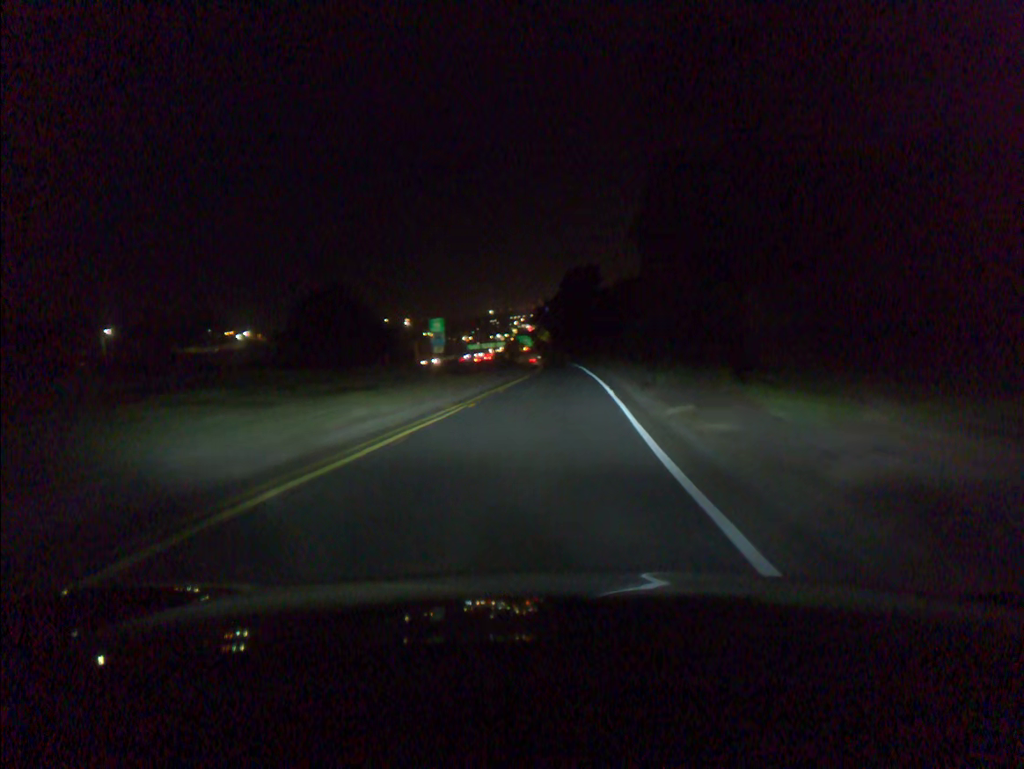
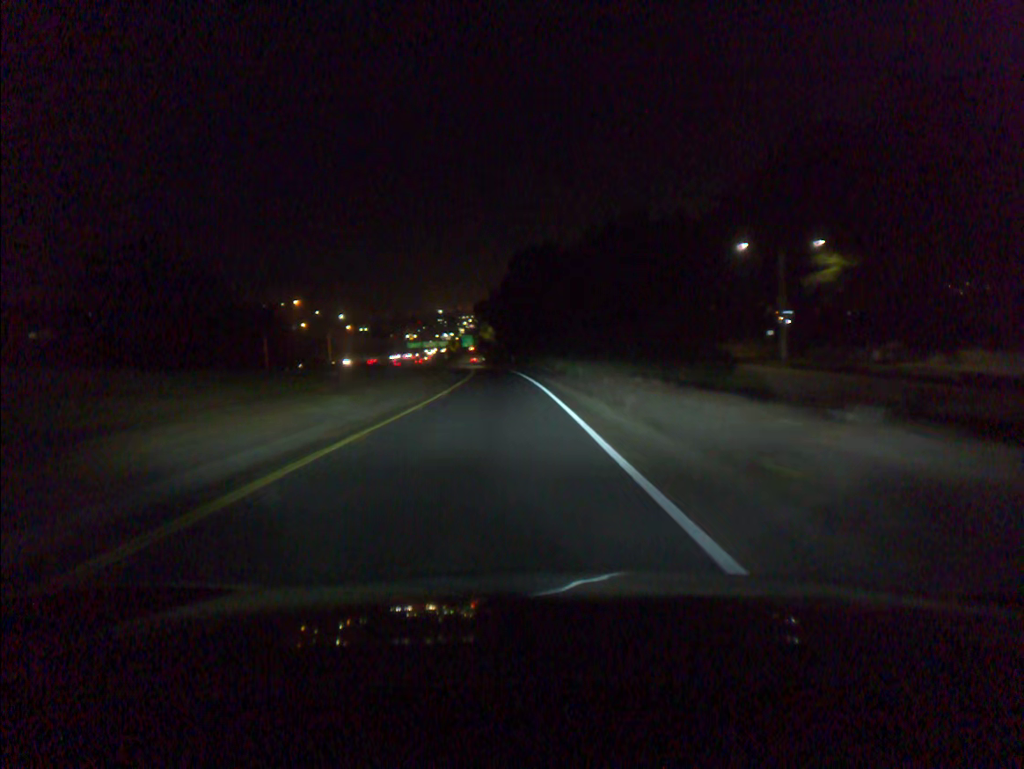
(+1.6, +35.9) m; +4°
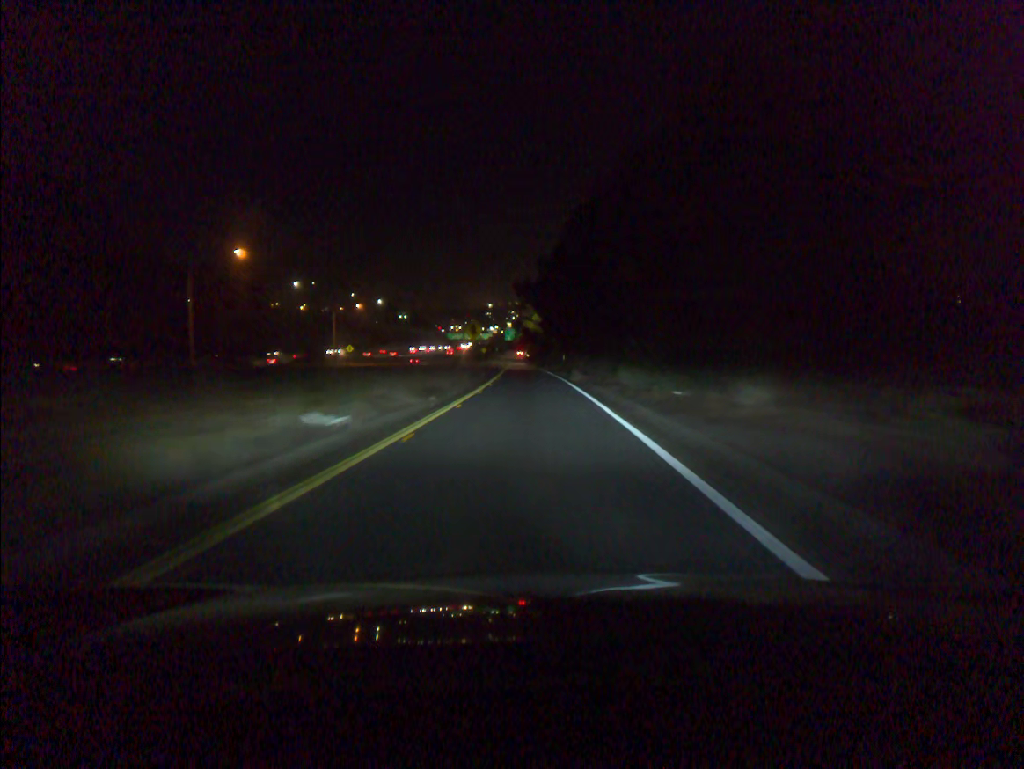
(-1.6, +37.0) m; -4°
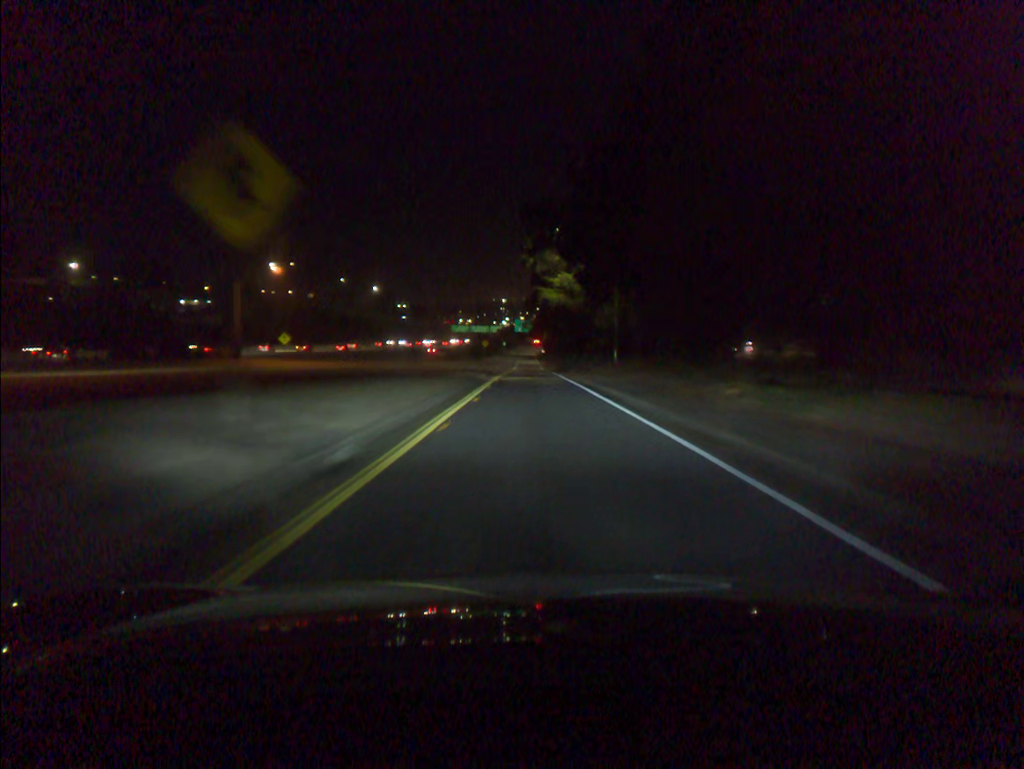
(-0.7, +50.5) m; -1°
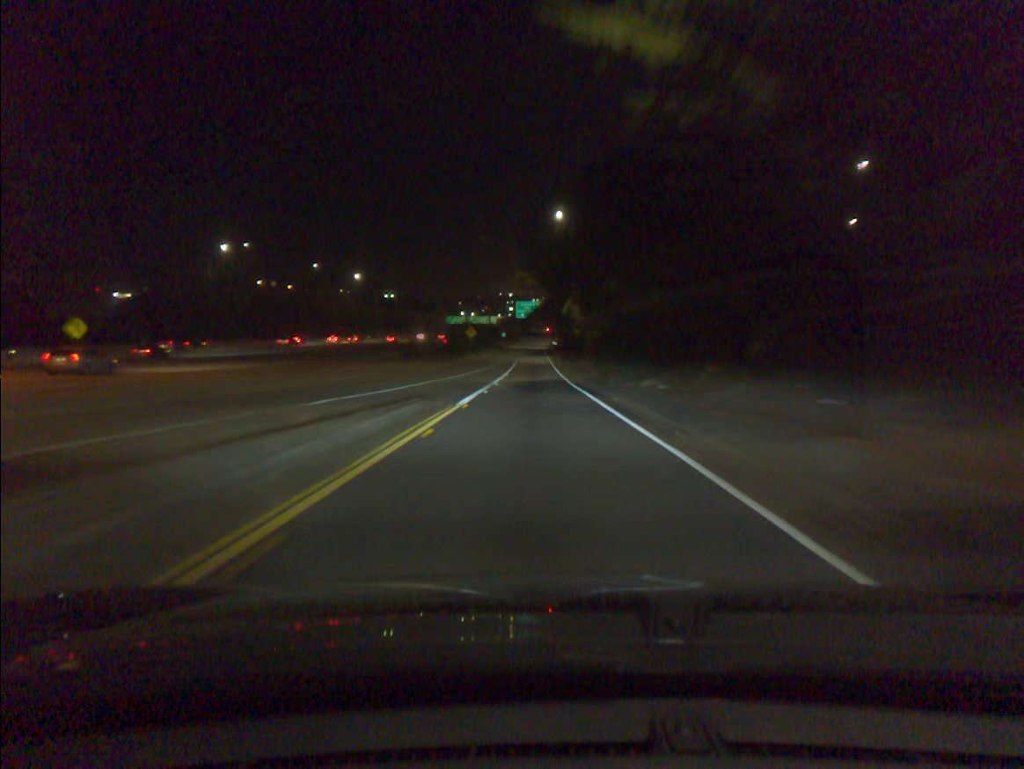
(-0.1, +51.7) m; 0°
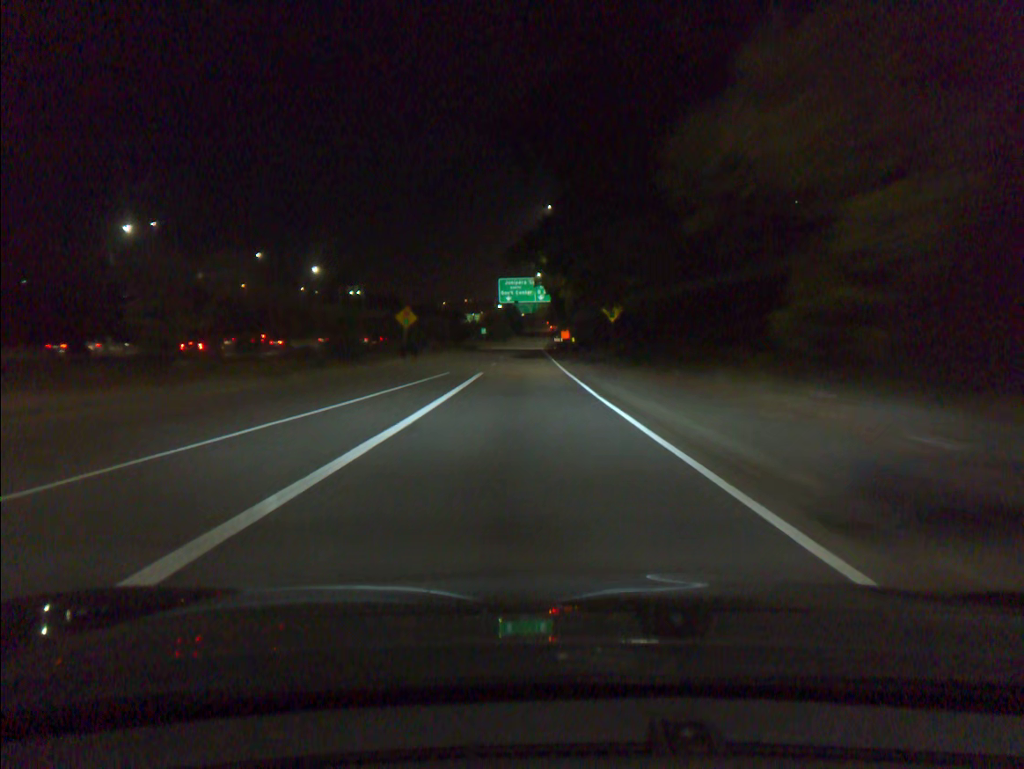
(0.0, +52.3) m; 0°
